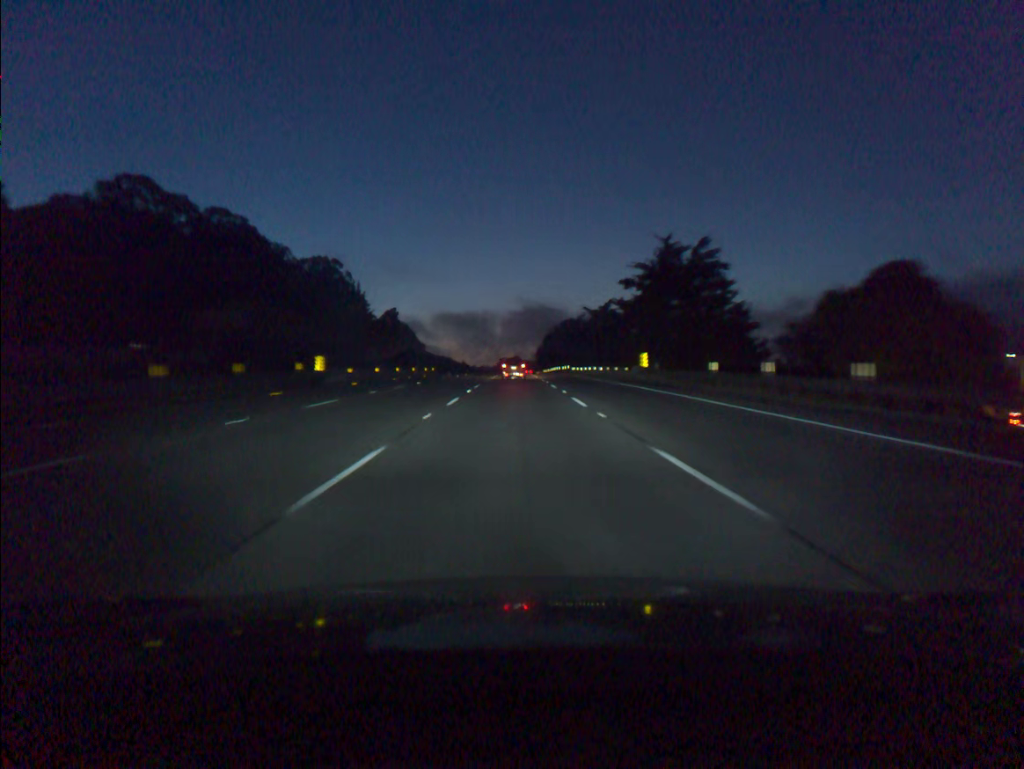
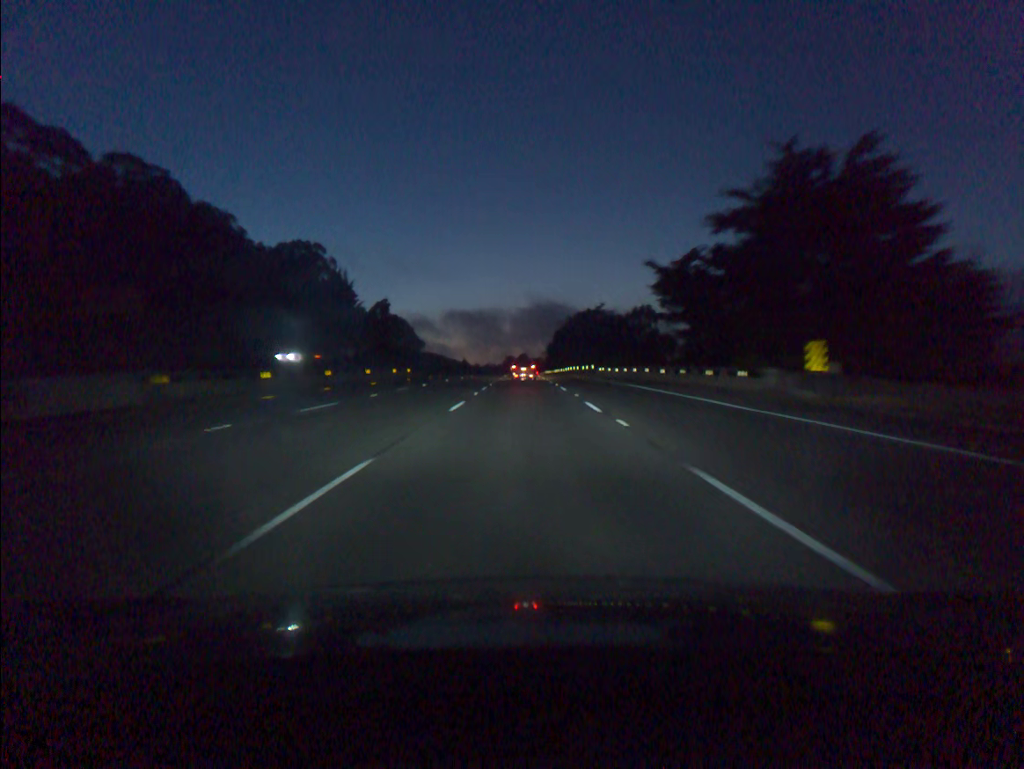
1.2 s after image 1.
(-0.1, +31.0) m; 0°
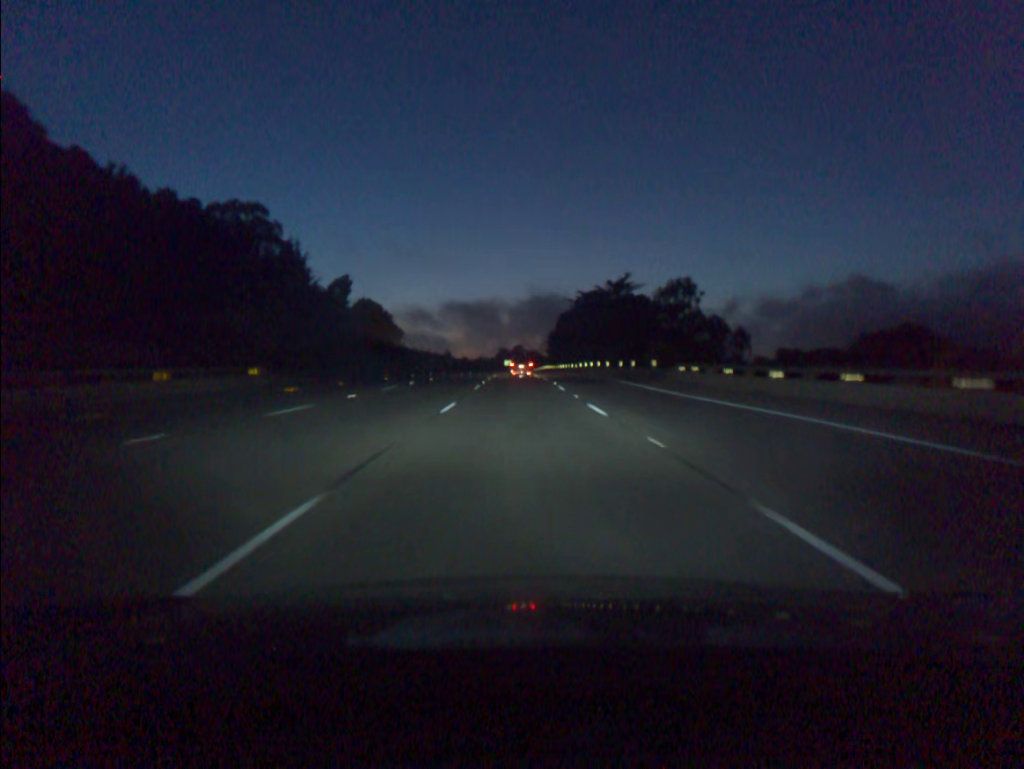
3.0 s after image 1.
(+0.1, +46.3) m; 0°
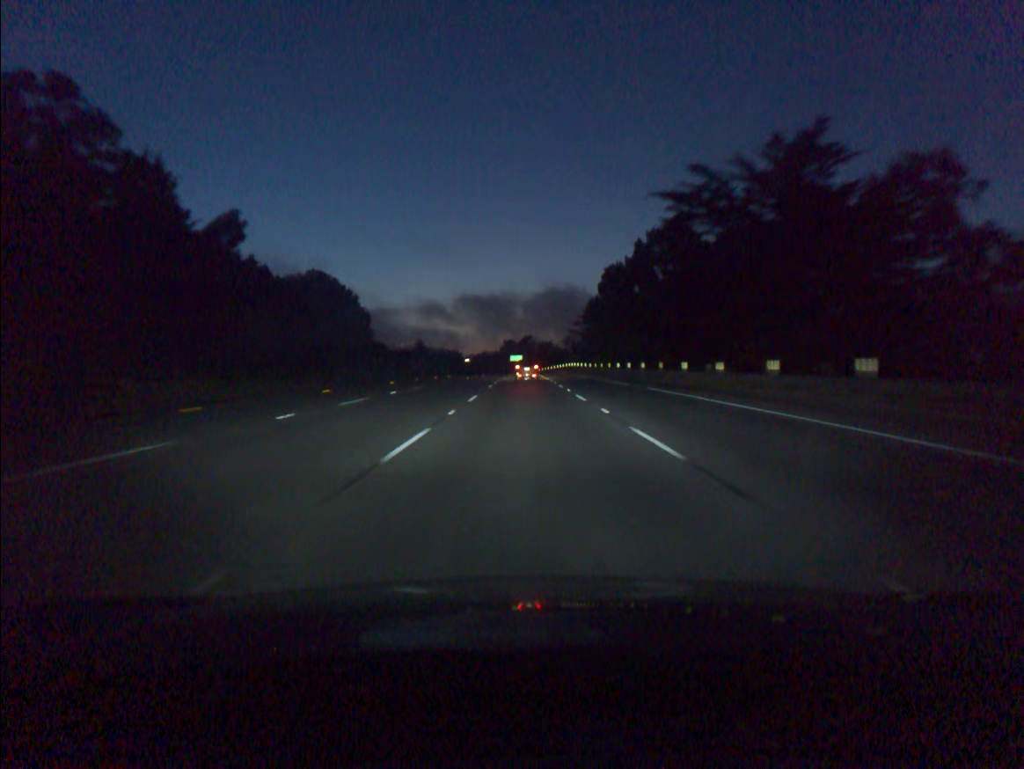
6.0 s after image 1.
(-0.3, +77.2) m; -1°
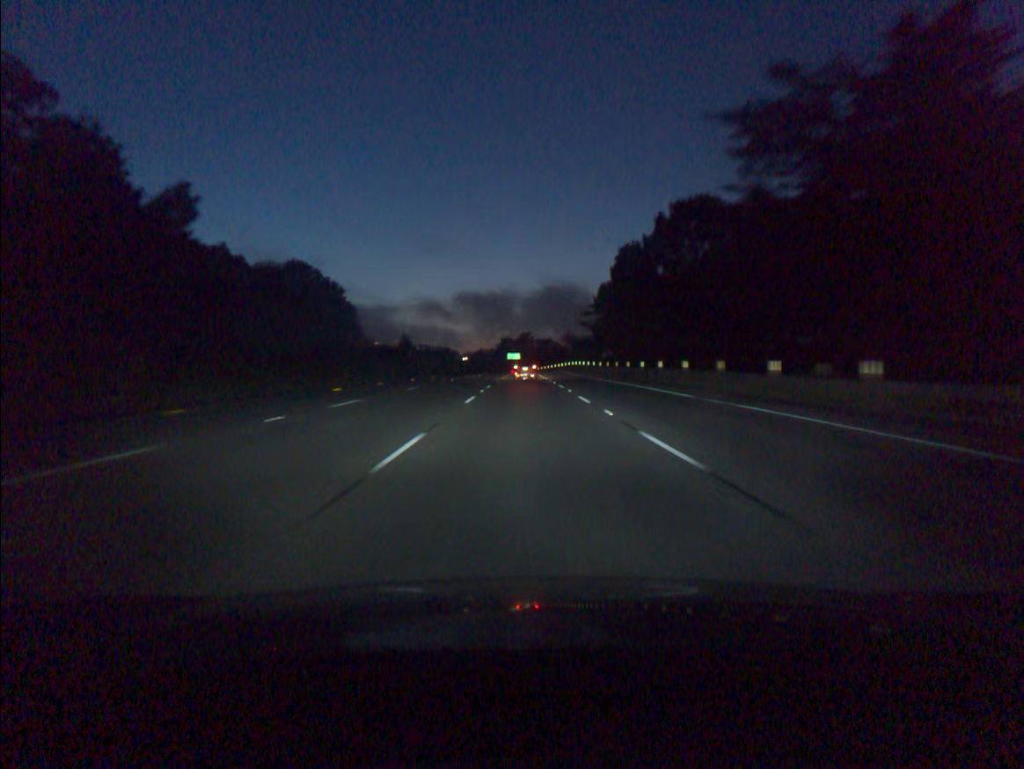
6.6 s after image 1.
(0.0, +15.5) m; 0°
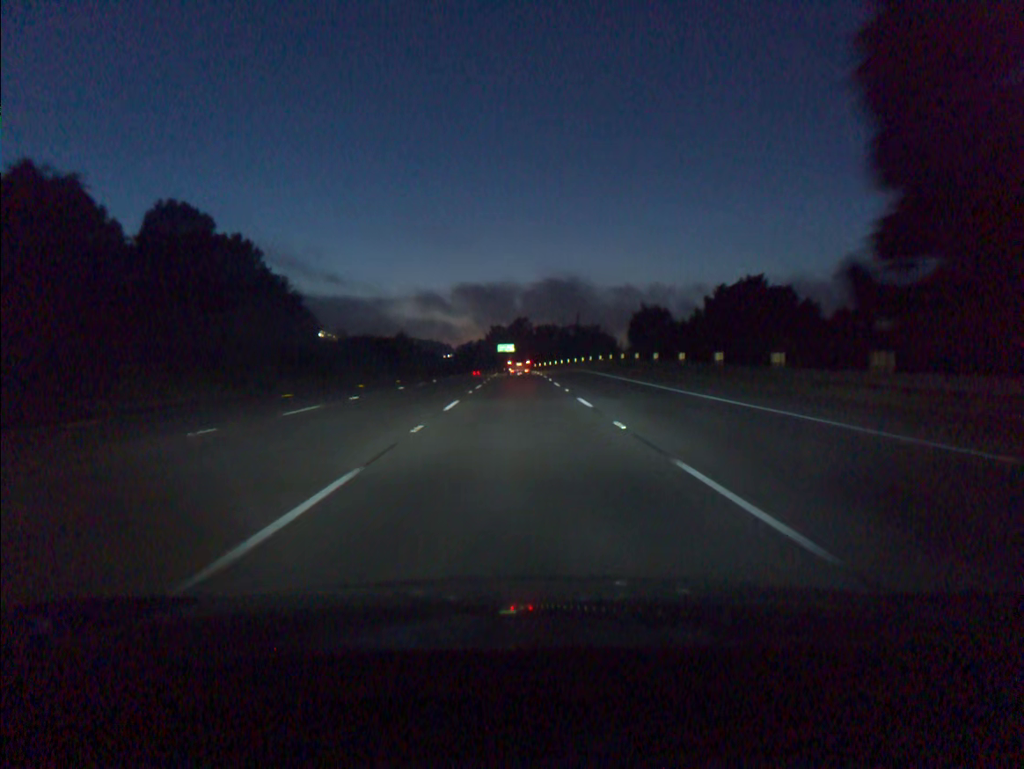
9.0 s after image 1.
(+0.4, +62.2) m; 0°
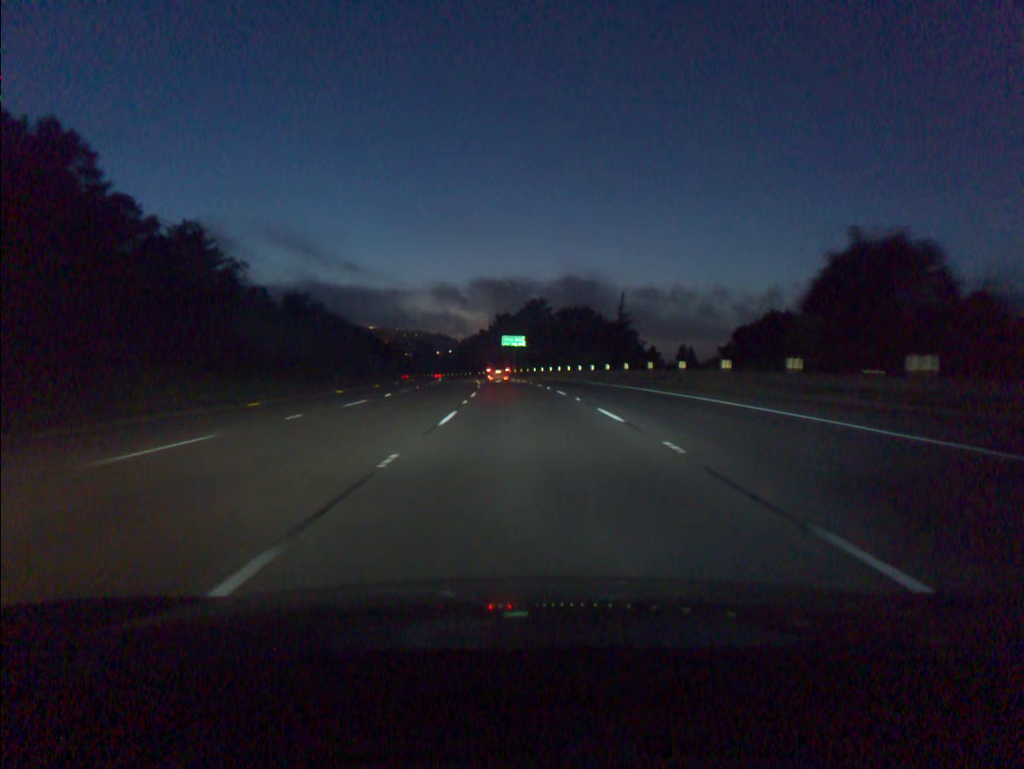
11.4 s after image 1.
(-0.4, +62.3) m; -1°
